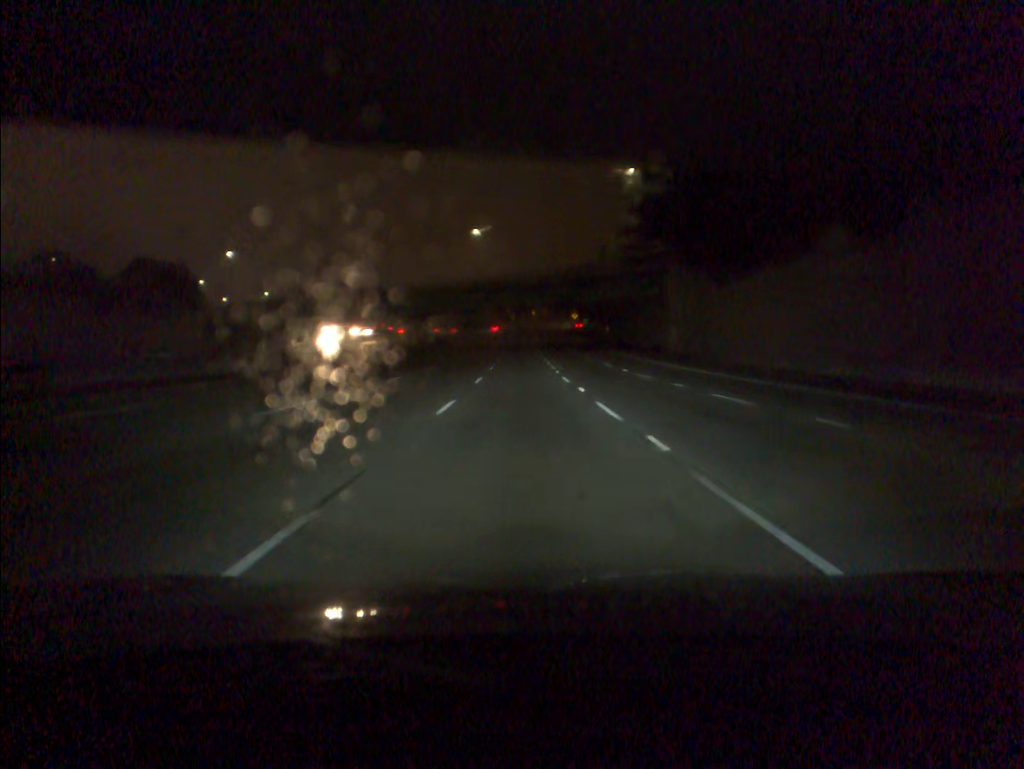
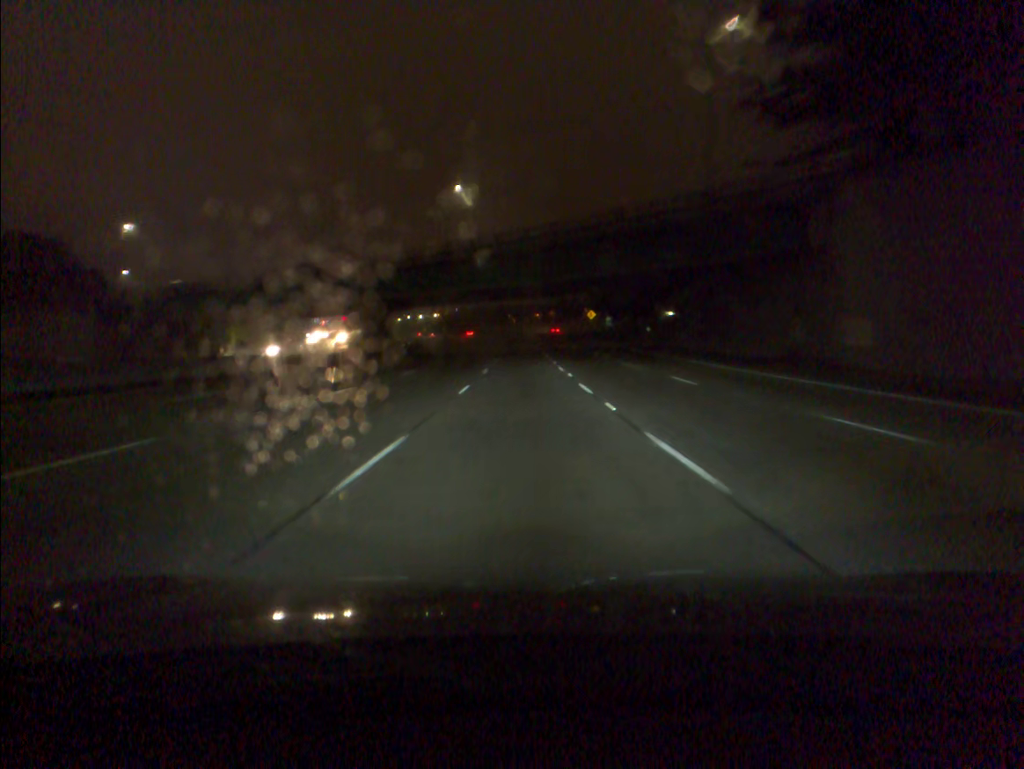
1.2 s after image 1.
(-0.1, +37.5) m; 0°
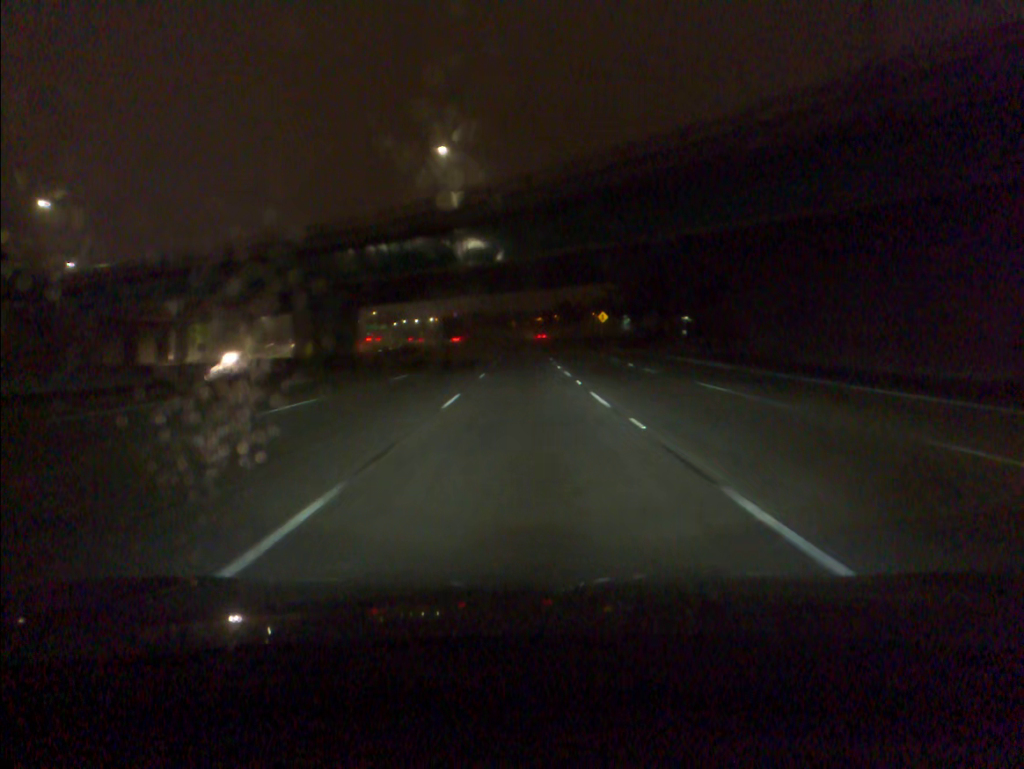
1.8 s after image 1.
(0.0, +18.6) m; 0°
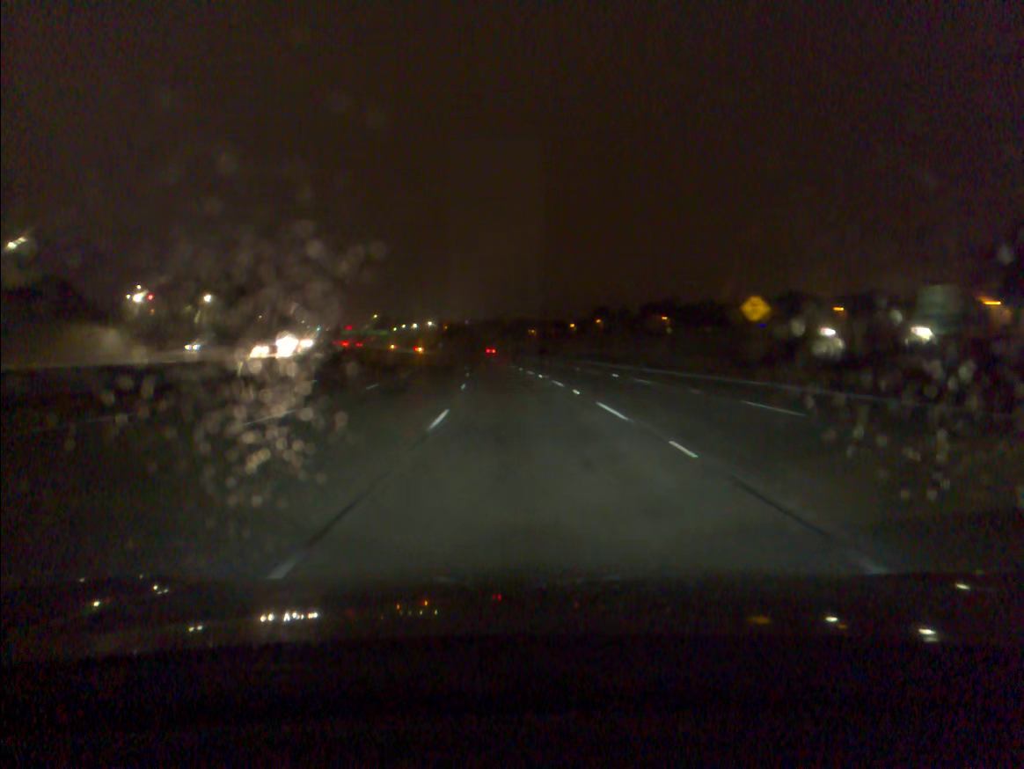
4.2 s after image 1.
(-0.4, +73.7) m; -1°
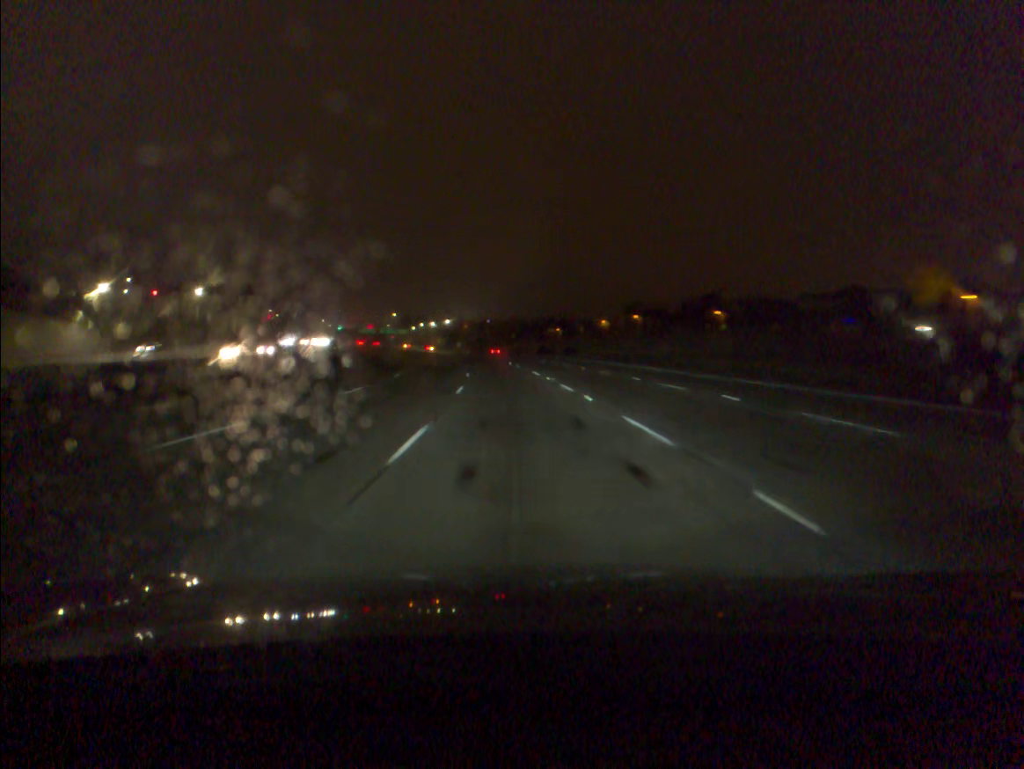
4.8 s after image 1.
(-0.2, +18.4) m; -2°
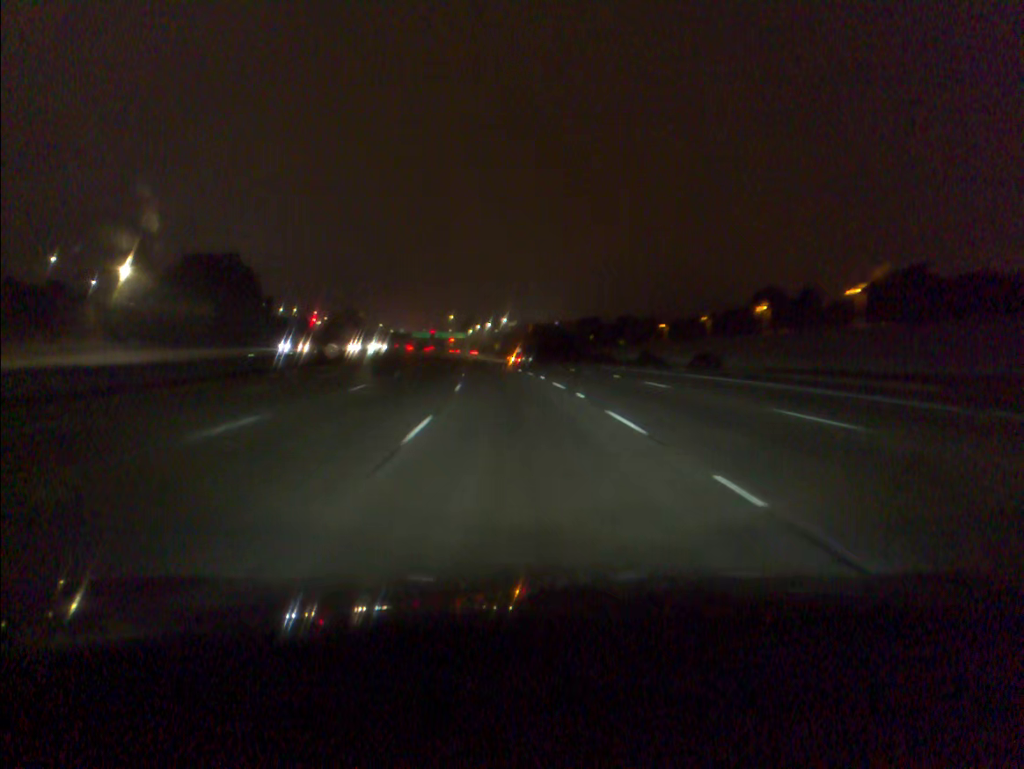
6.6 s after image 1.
(-2.4, +55.4) m; -5°
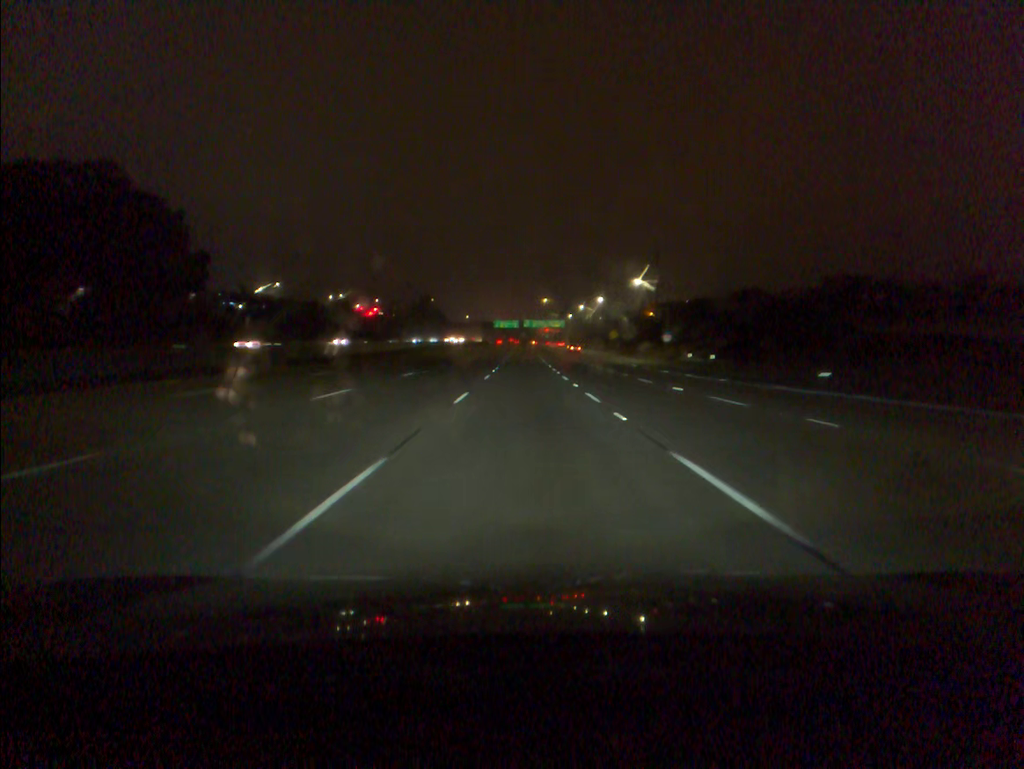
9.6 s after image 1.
(-6.9, +92.6) m; -7°
